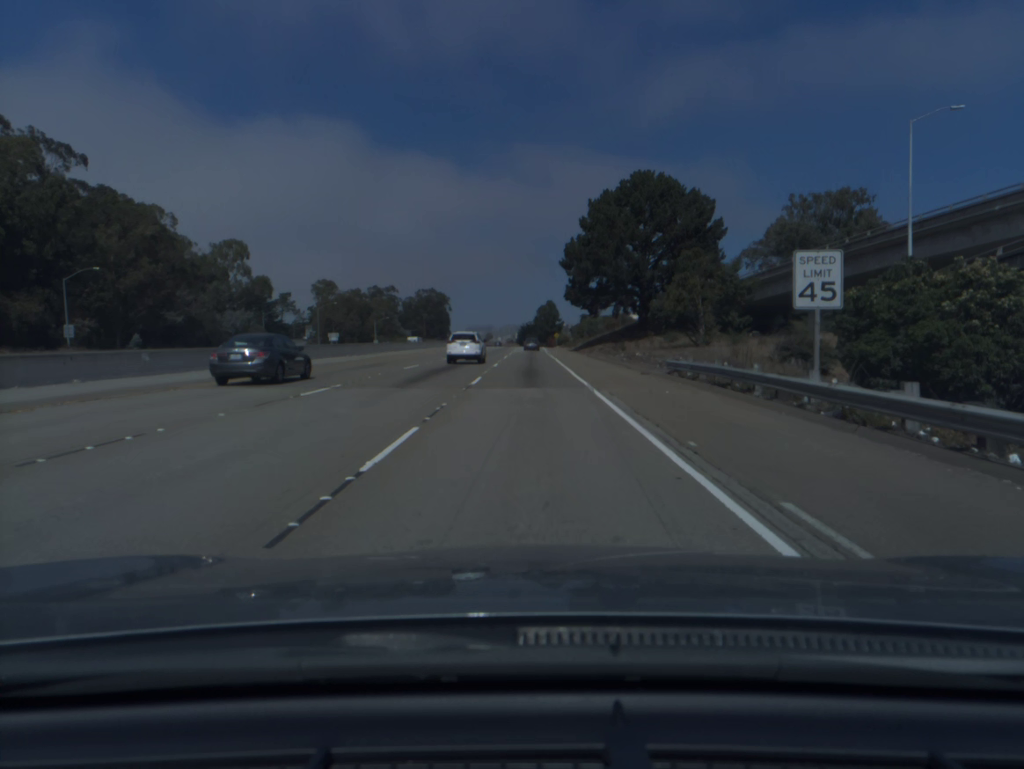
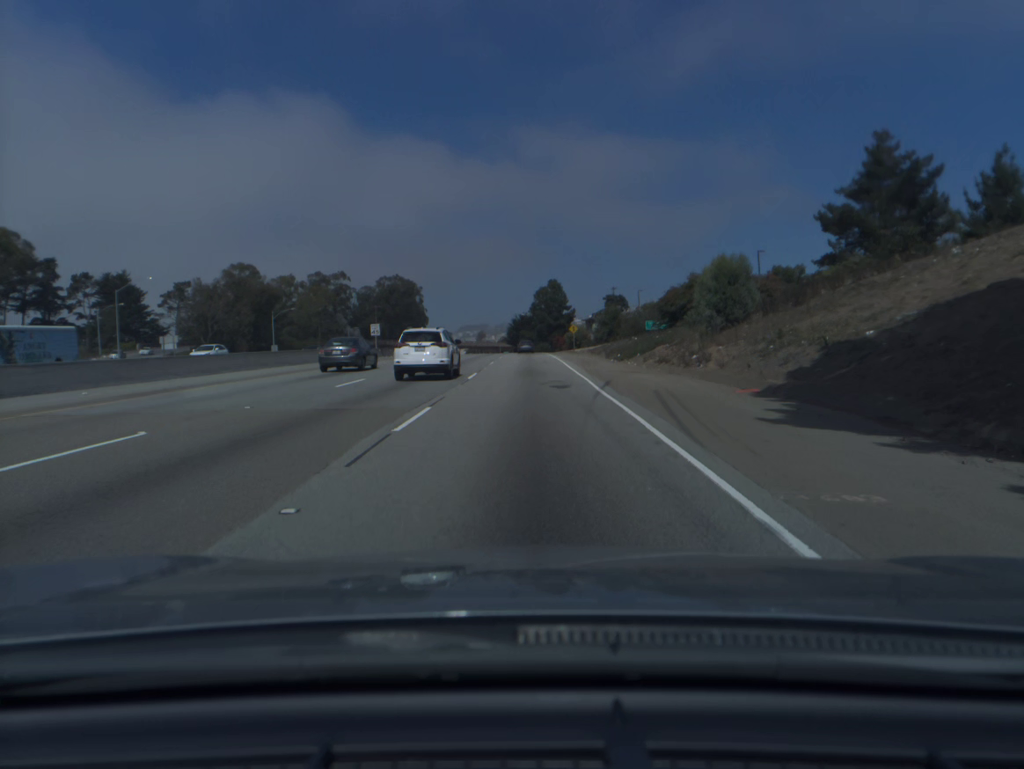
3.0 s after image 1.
(+0.2, +85.2) m; 0°
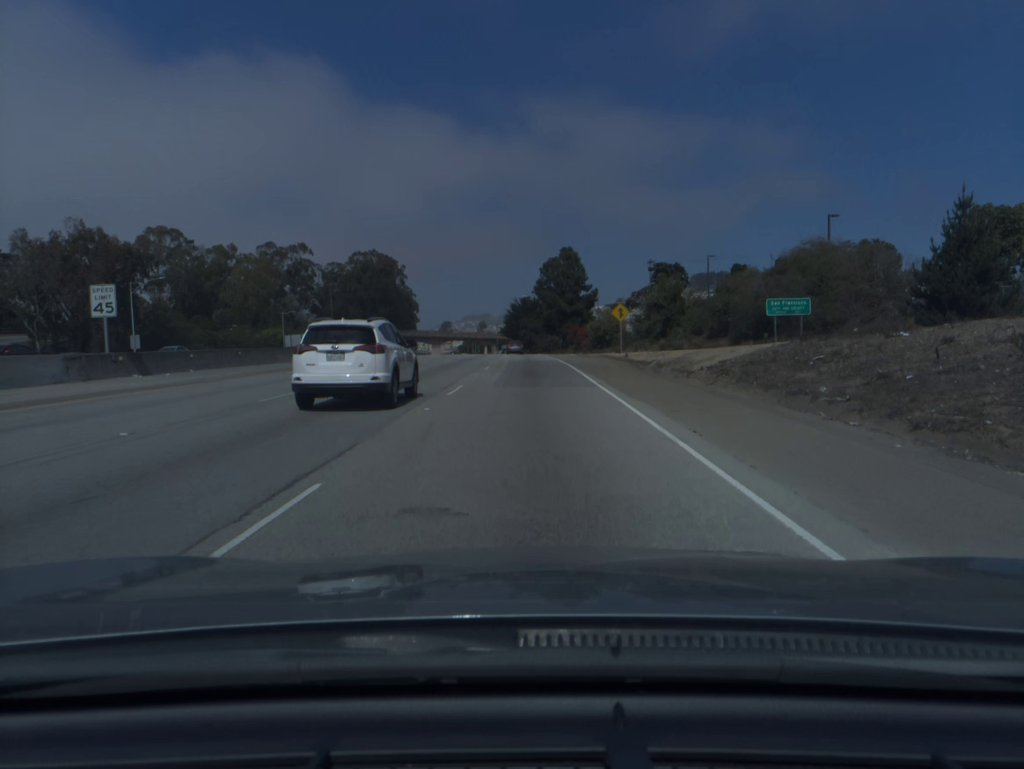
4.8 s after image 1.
(-0.1, +51.0) m; 0°
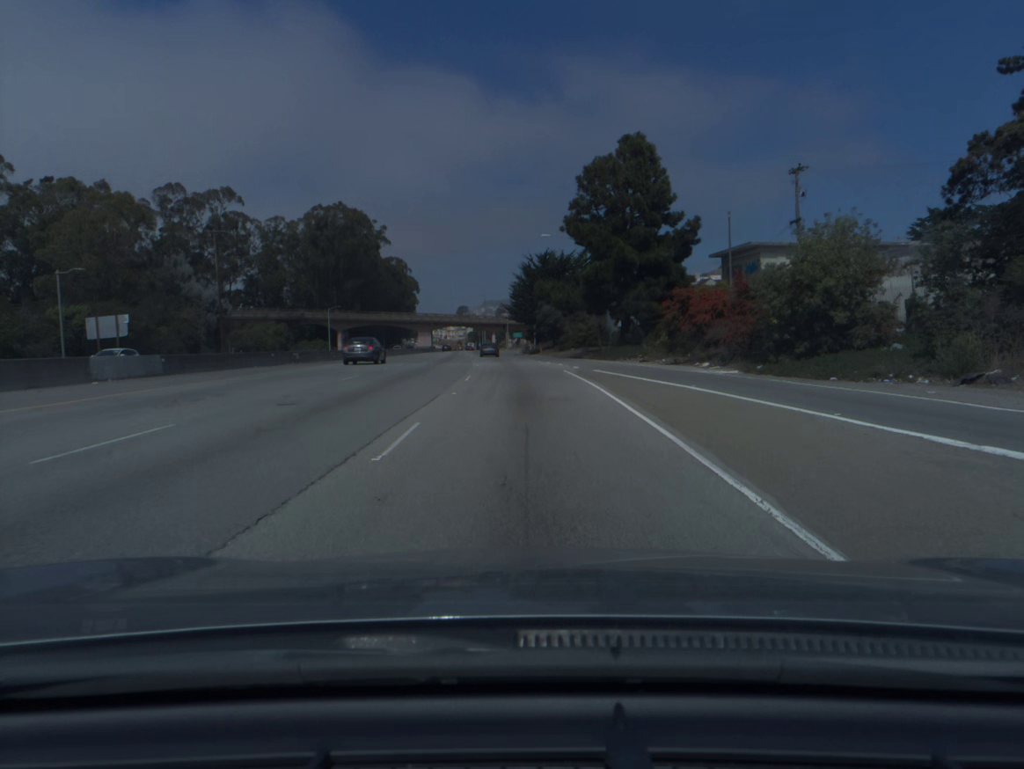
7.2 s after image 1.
(-0.3, +68.0) m; -1°
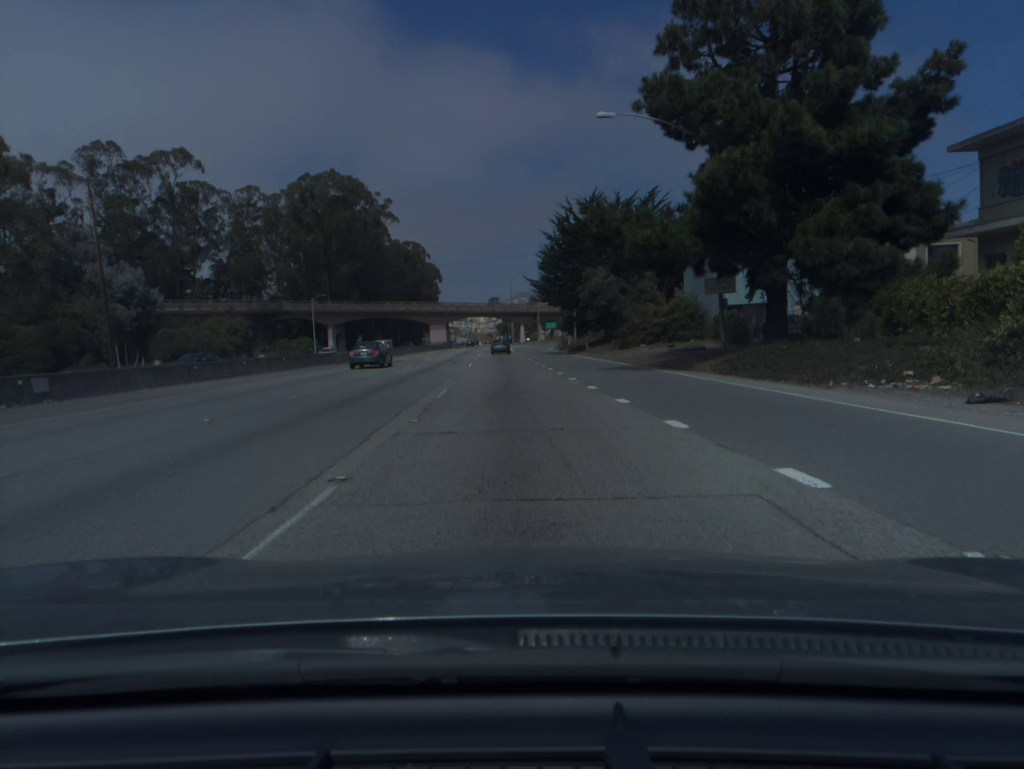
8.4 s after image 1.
(-0.6, +33.9) m; -2°
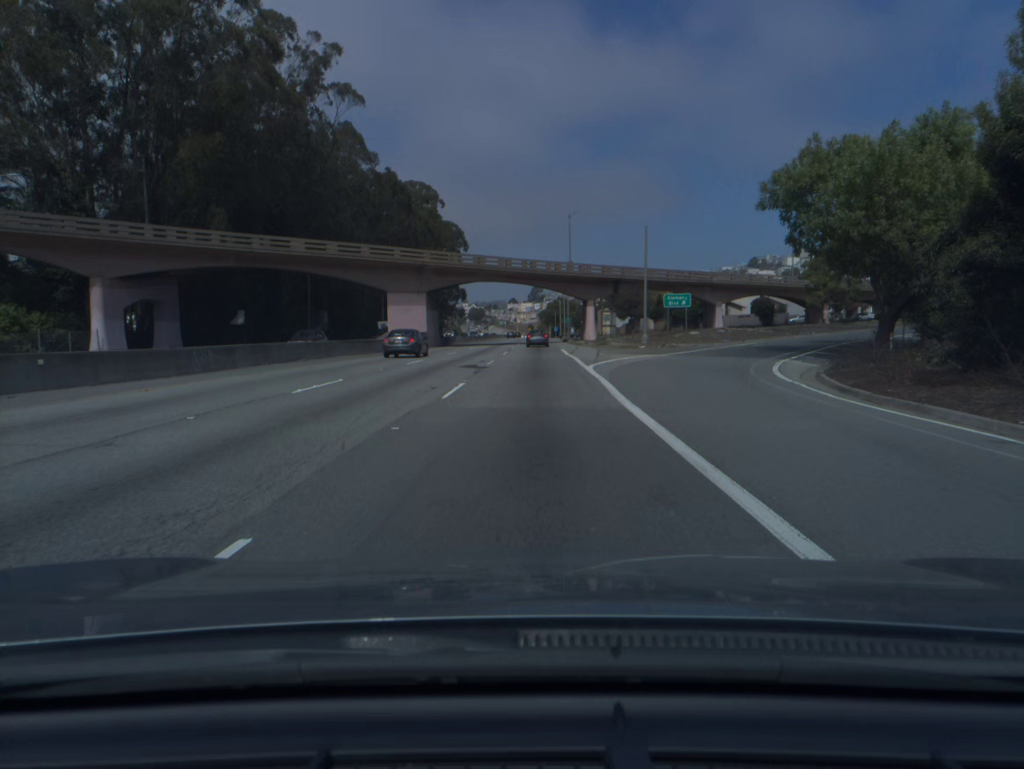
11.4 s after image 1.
(-3.8, +84.5) m; -3°
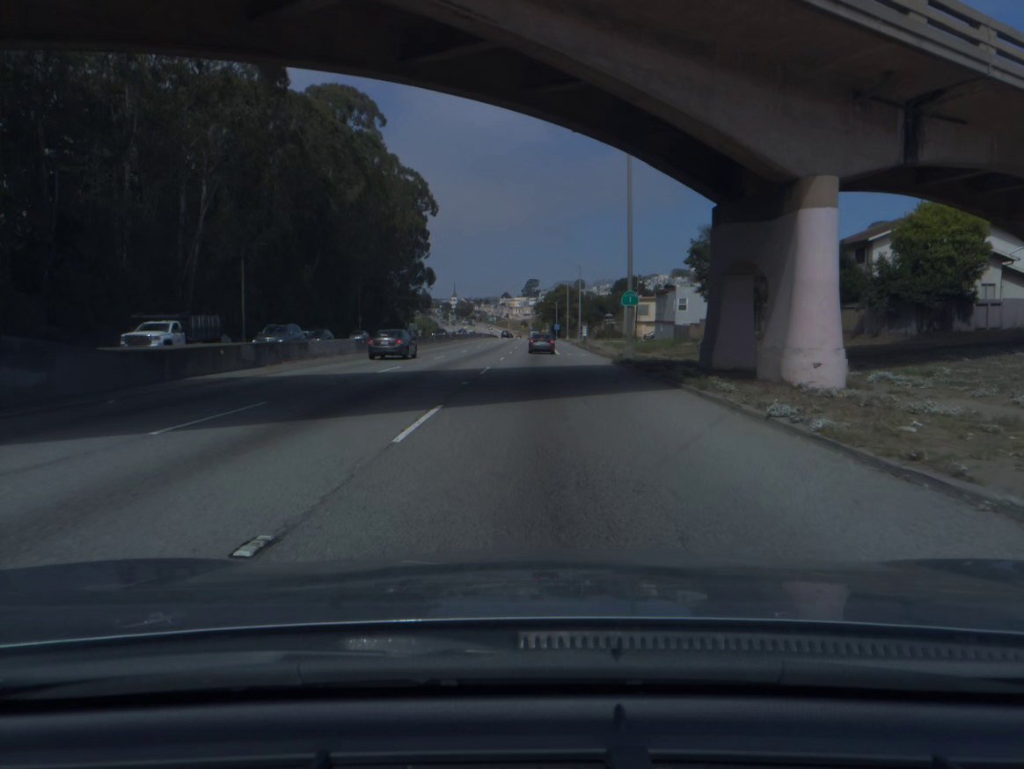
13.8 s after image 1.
(+0.4, +65.7) m; 0°
